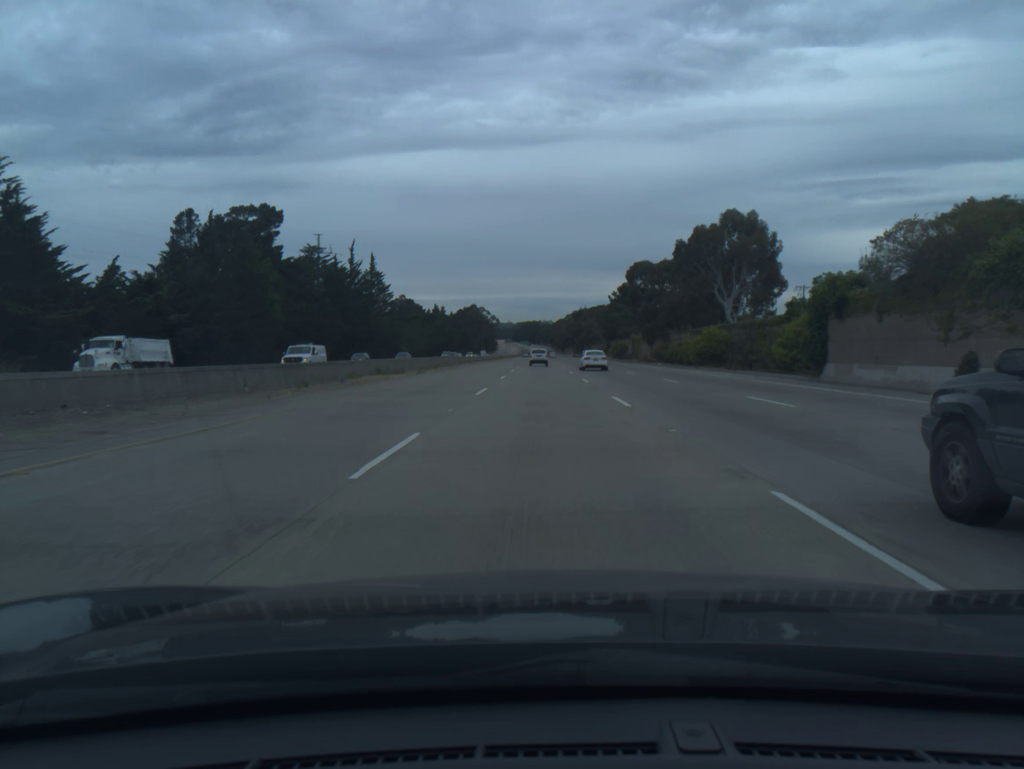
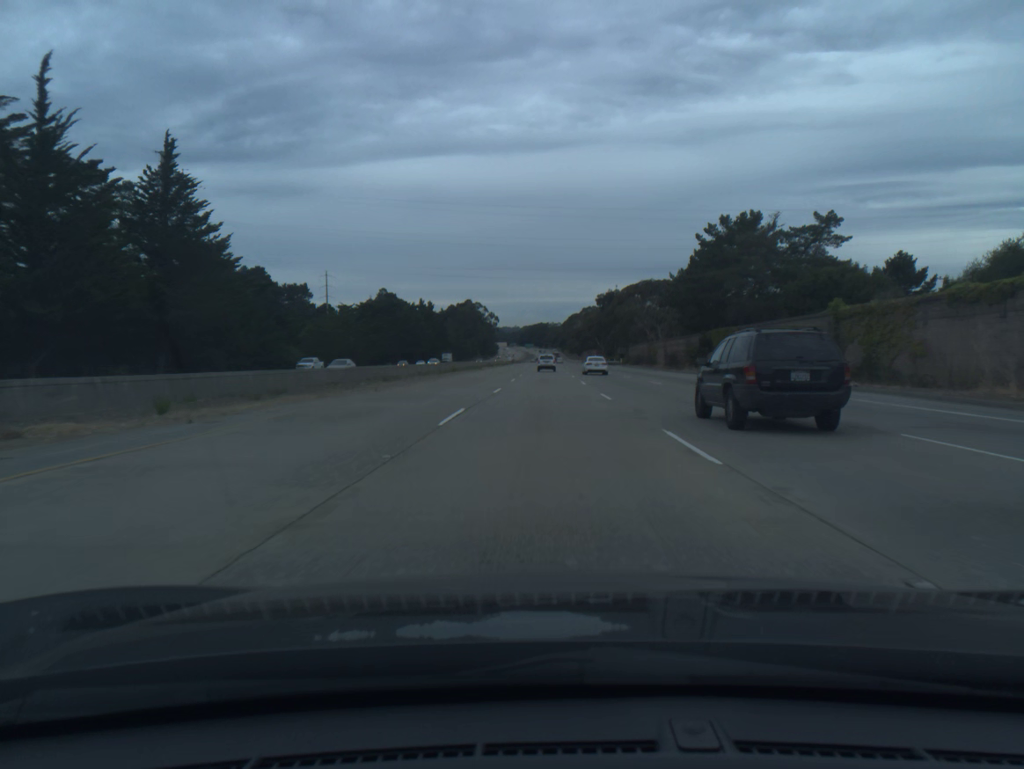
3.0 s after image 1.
(-0.3, +96.2) m; 0°
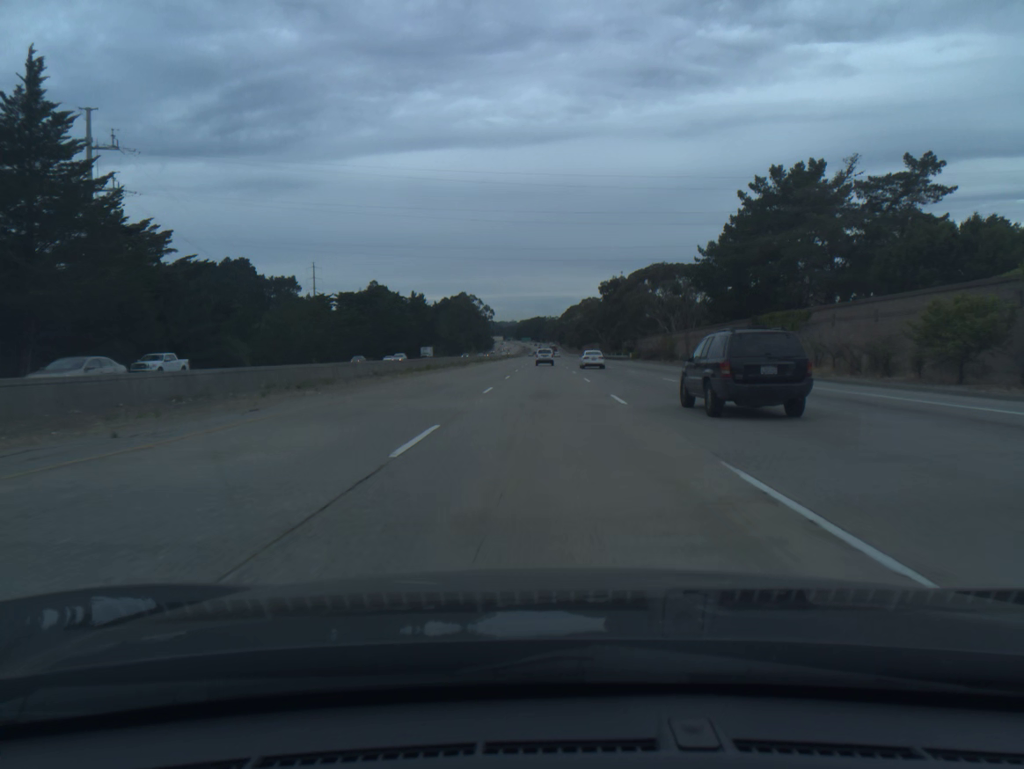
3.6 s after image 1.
(0.0, +19.4) m; 0°
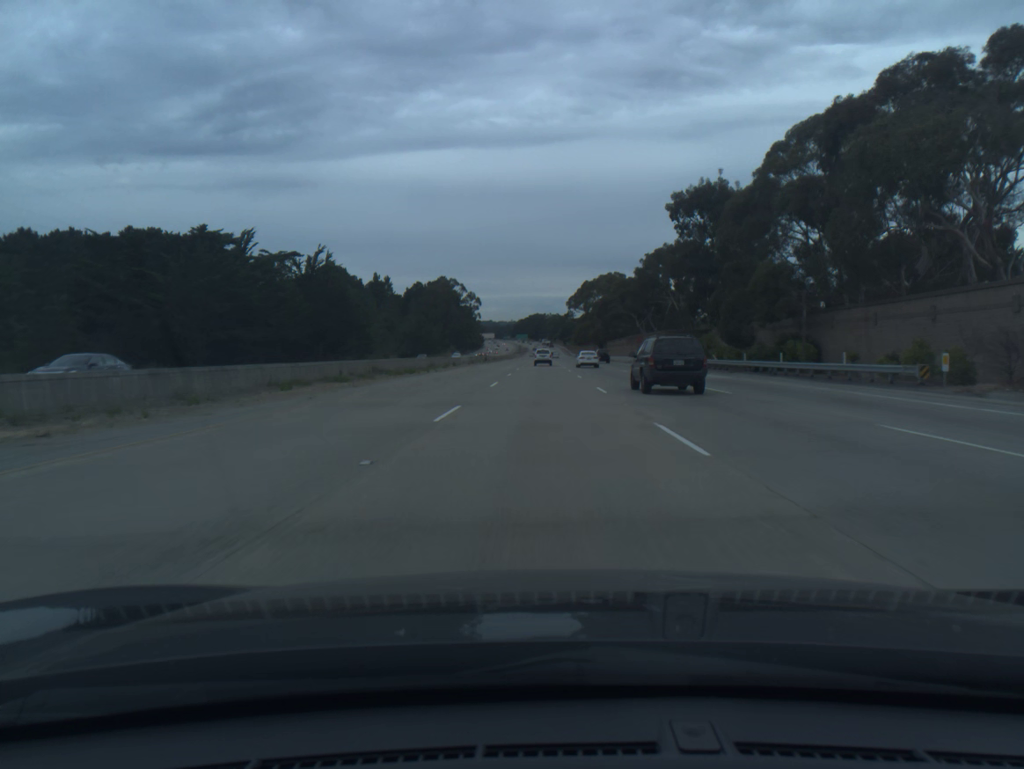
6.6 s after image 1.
(+0.3, +97.6) m; 0°
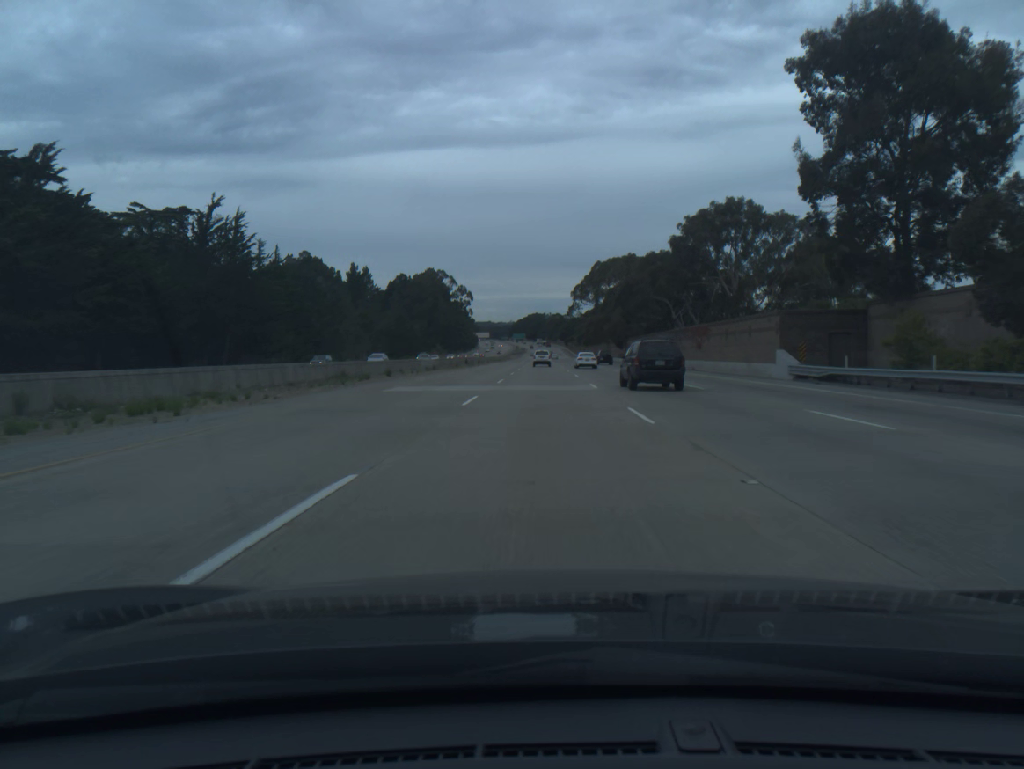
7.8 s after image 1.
(0.0, +39.3) m; 0°
